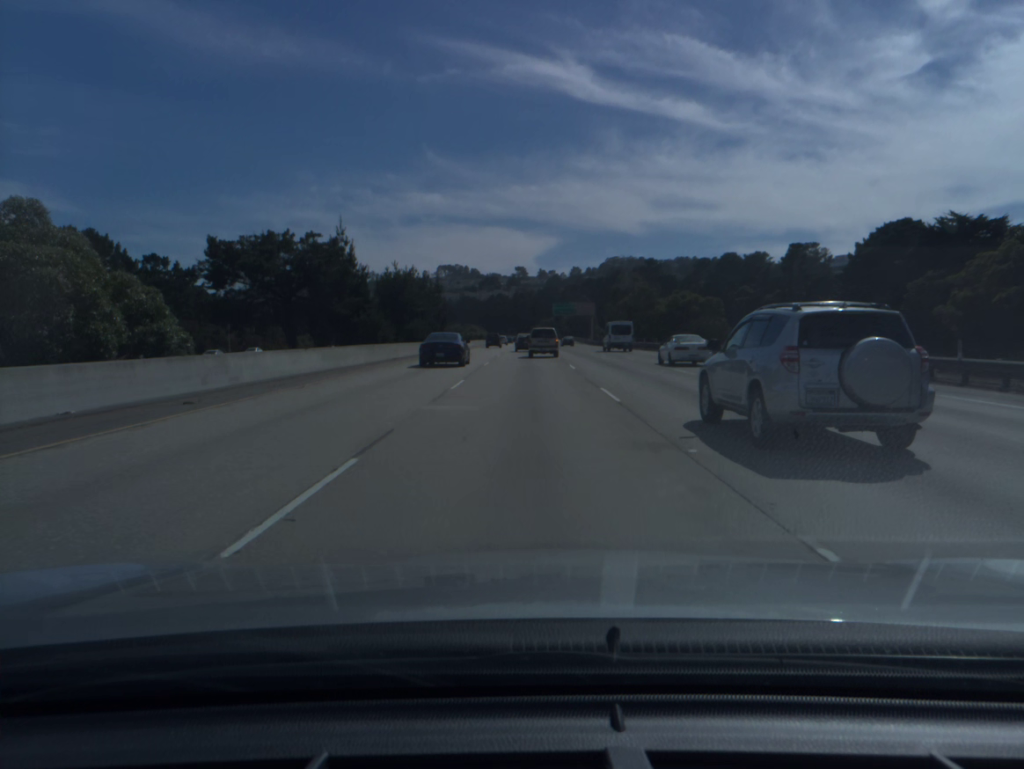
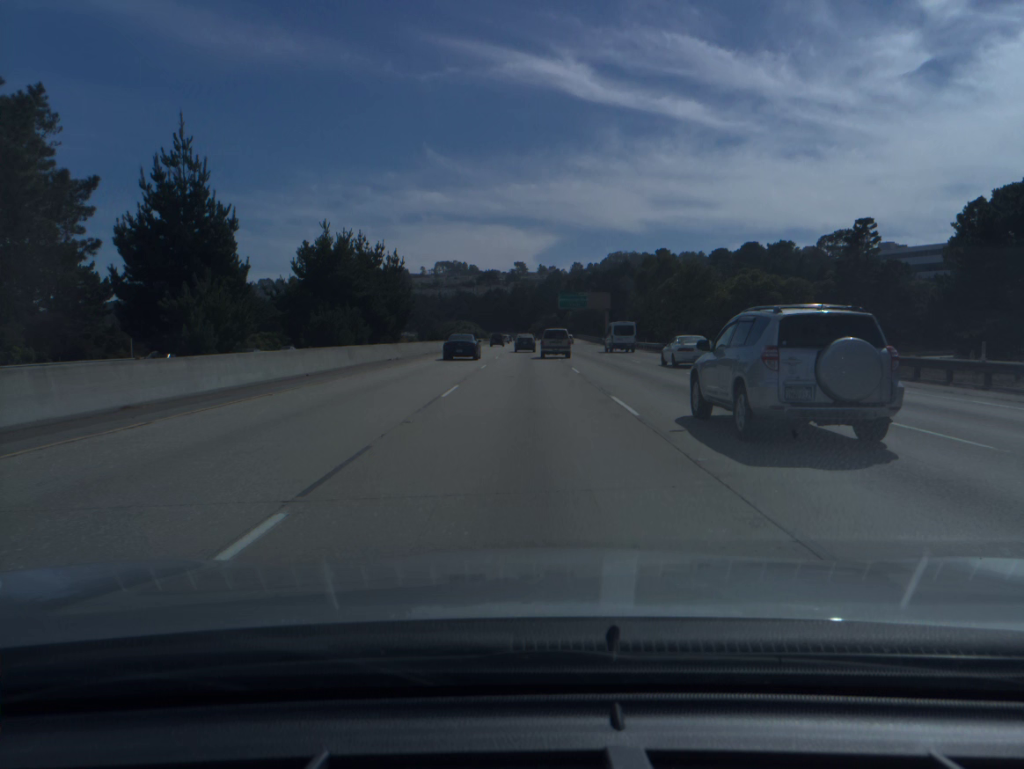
(0.0, +31.8) m; 0°
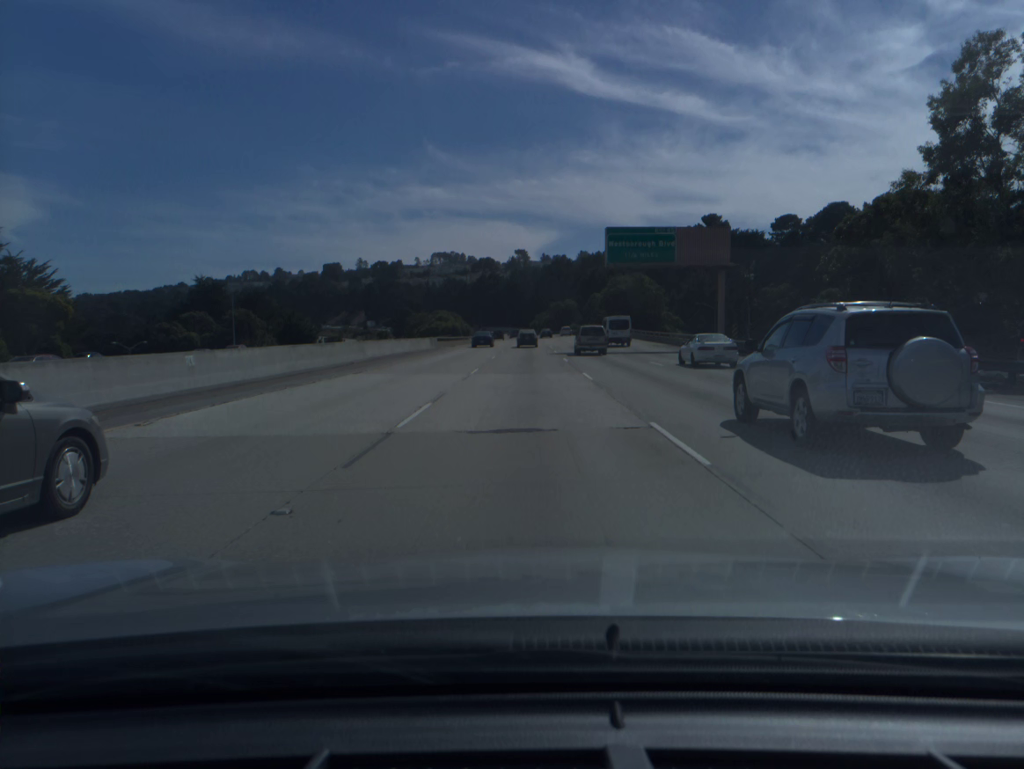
(0.0, +78.9) m; 0°
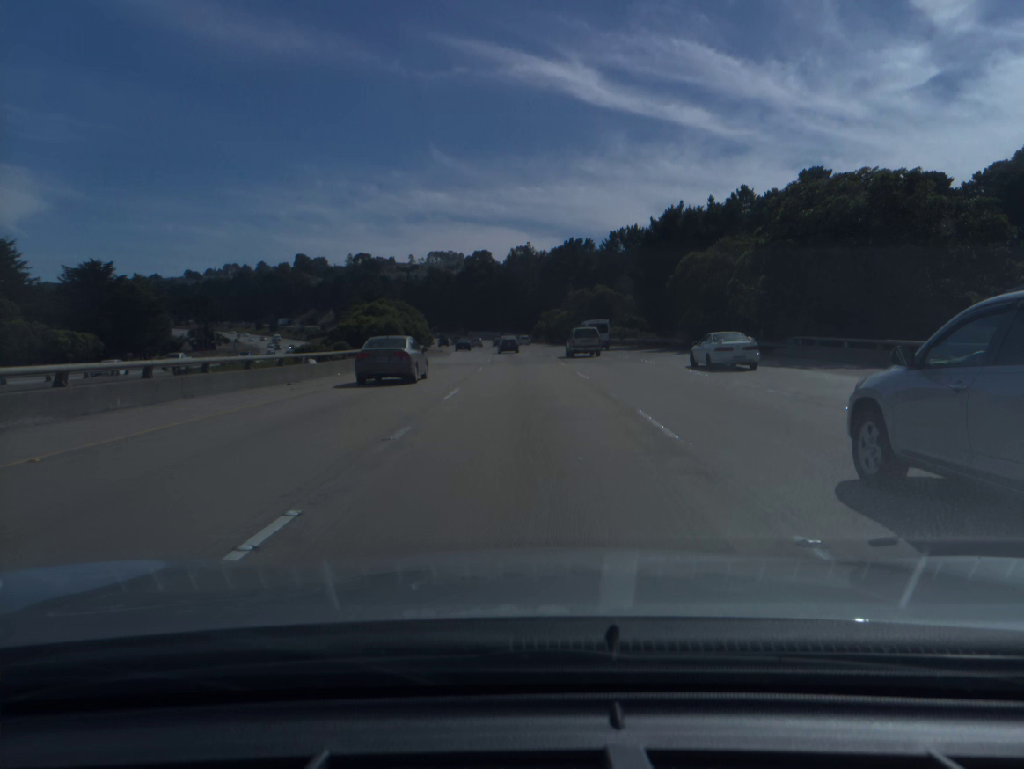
(0.0, +80.1) m; 0°
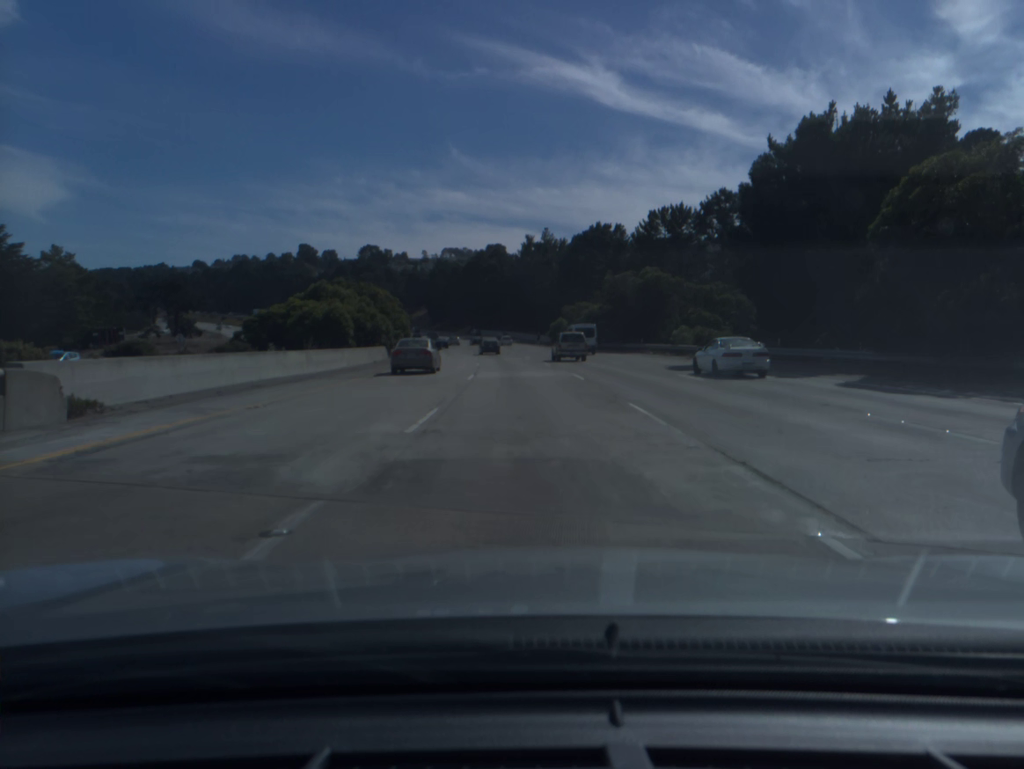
(-0.2, +32.6) m; -1°
